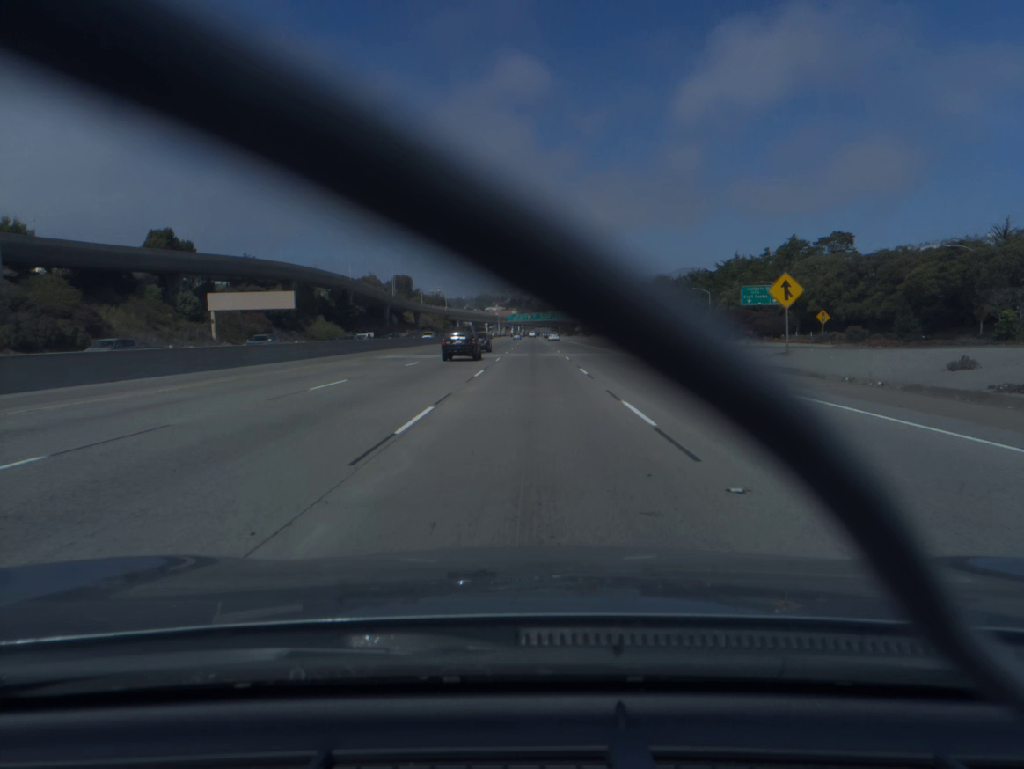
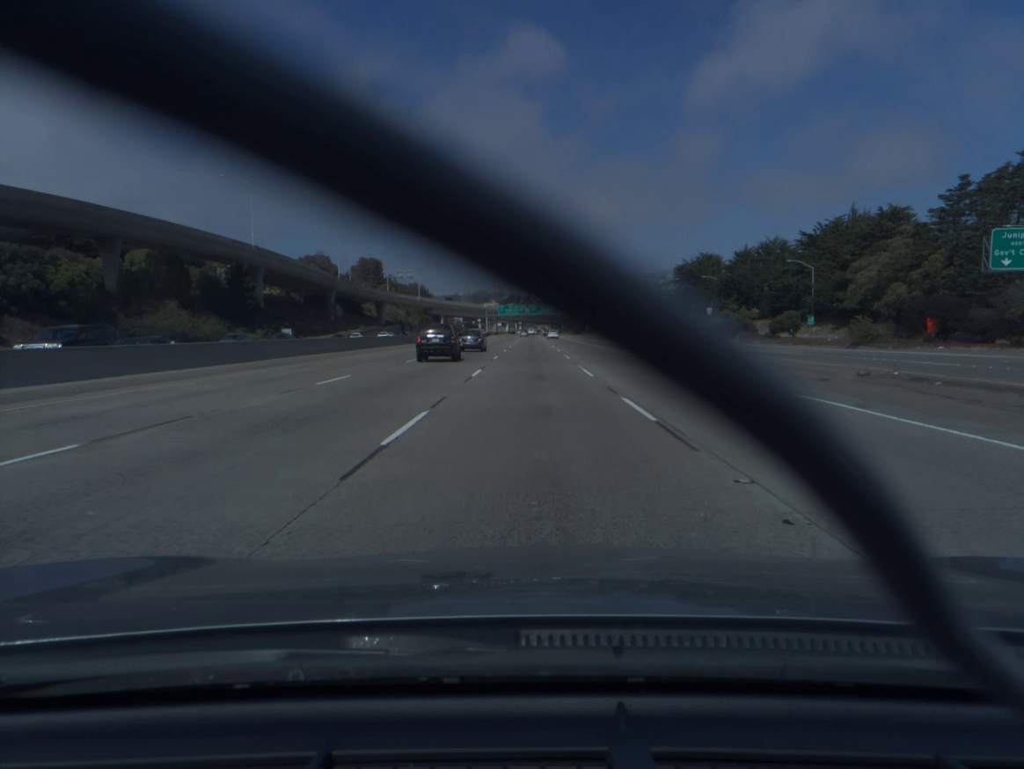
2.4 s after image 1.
(0.0, +72.4) m; 0°
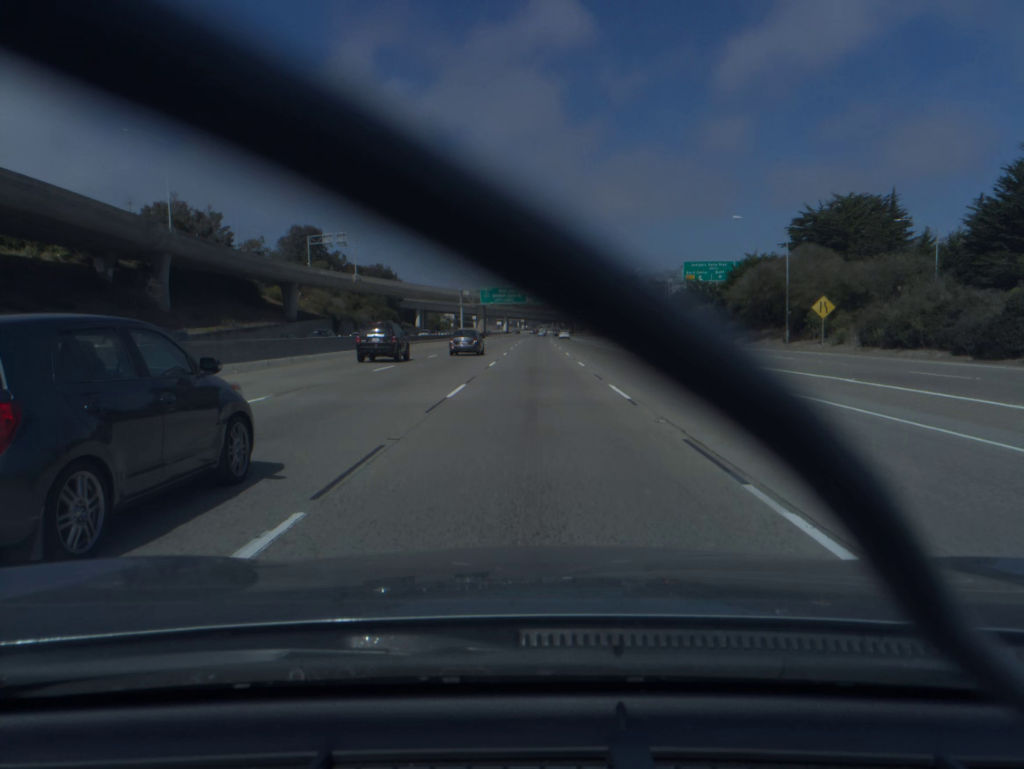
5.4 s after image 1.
(-0.2, +92.9) m; 0°
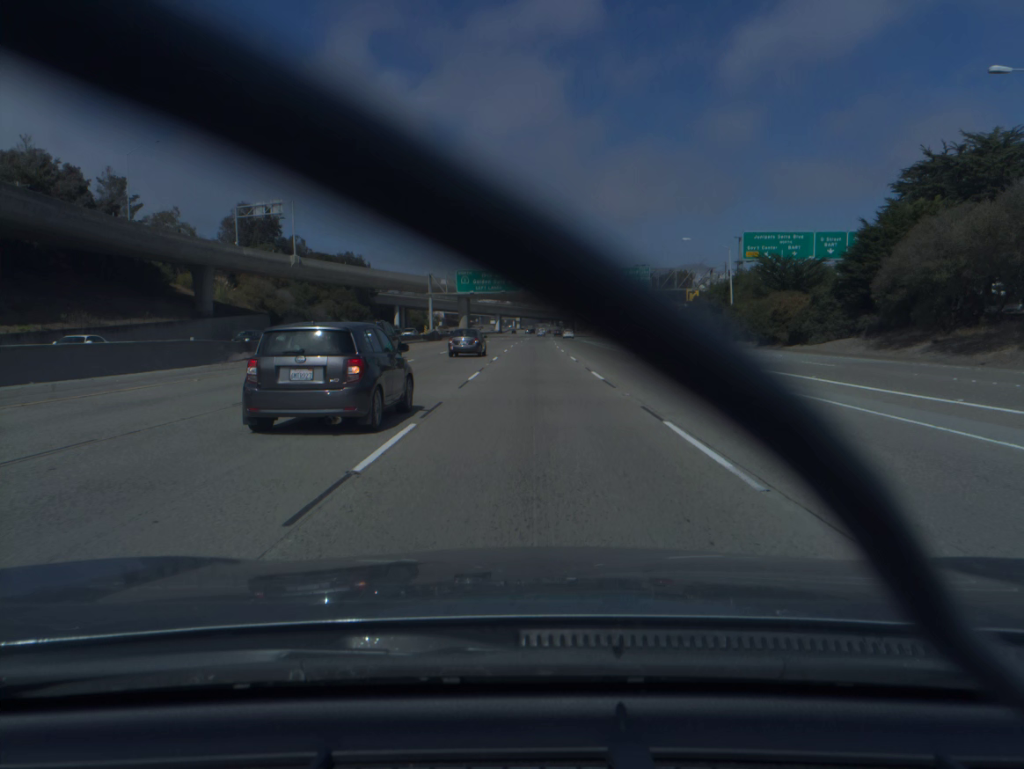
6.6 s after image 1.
(+0.1, +37.2) m; 0°
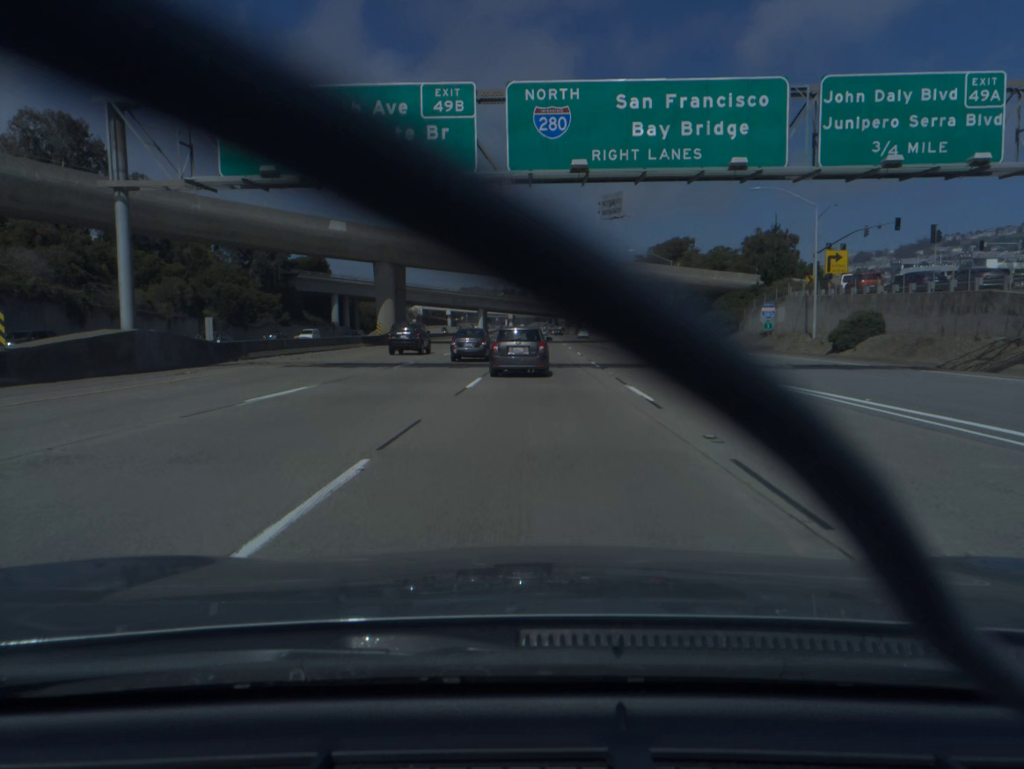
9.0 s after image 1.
(+0.2, +74.3) m; 0°
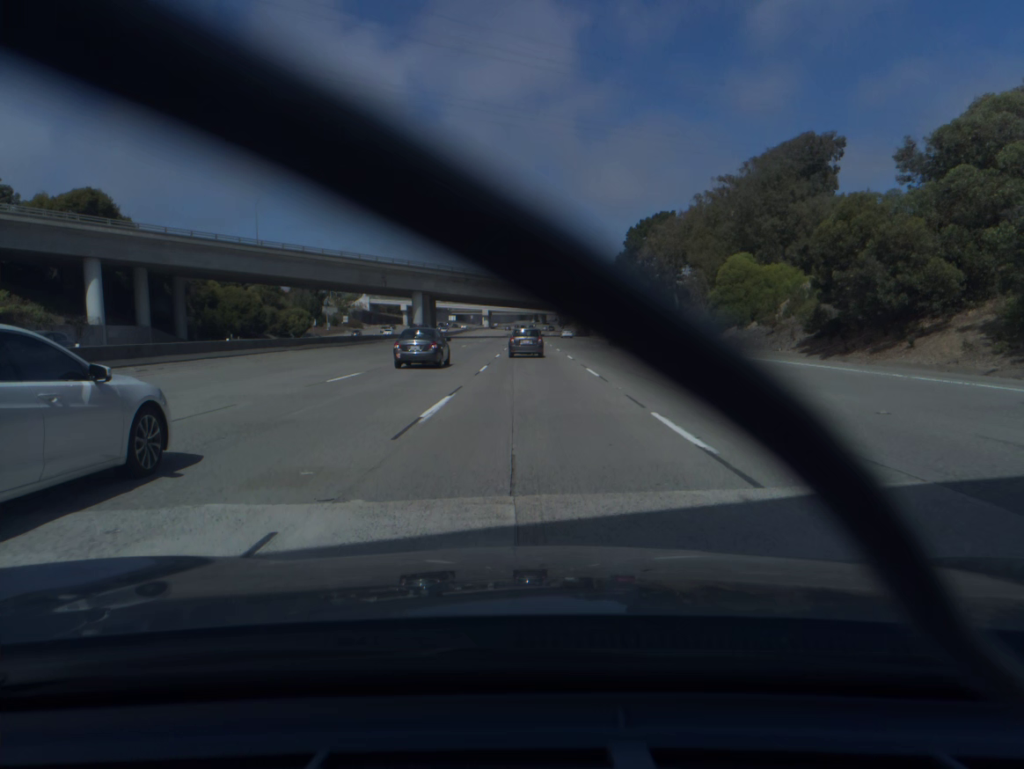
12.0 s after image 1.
(+1.4, +92.5) m; +1°
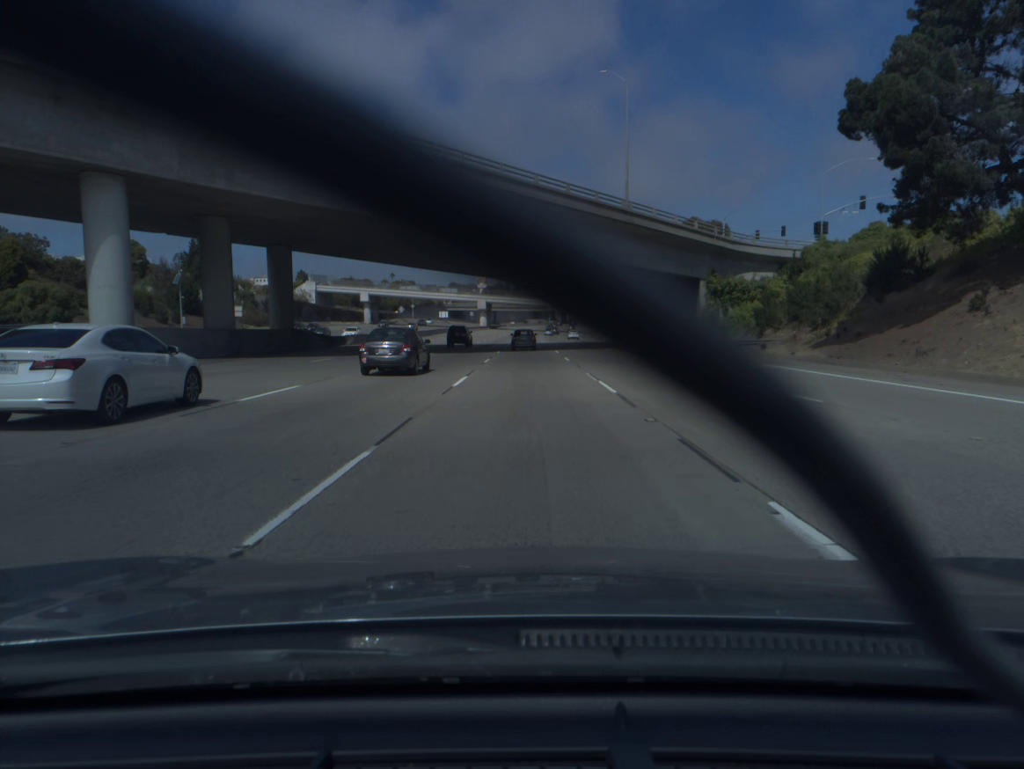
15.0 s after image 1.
(-0.6, +92.0) m; -1°
